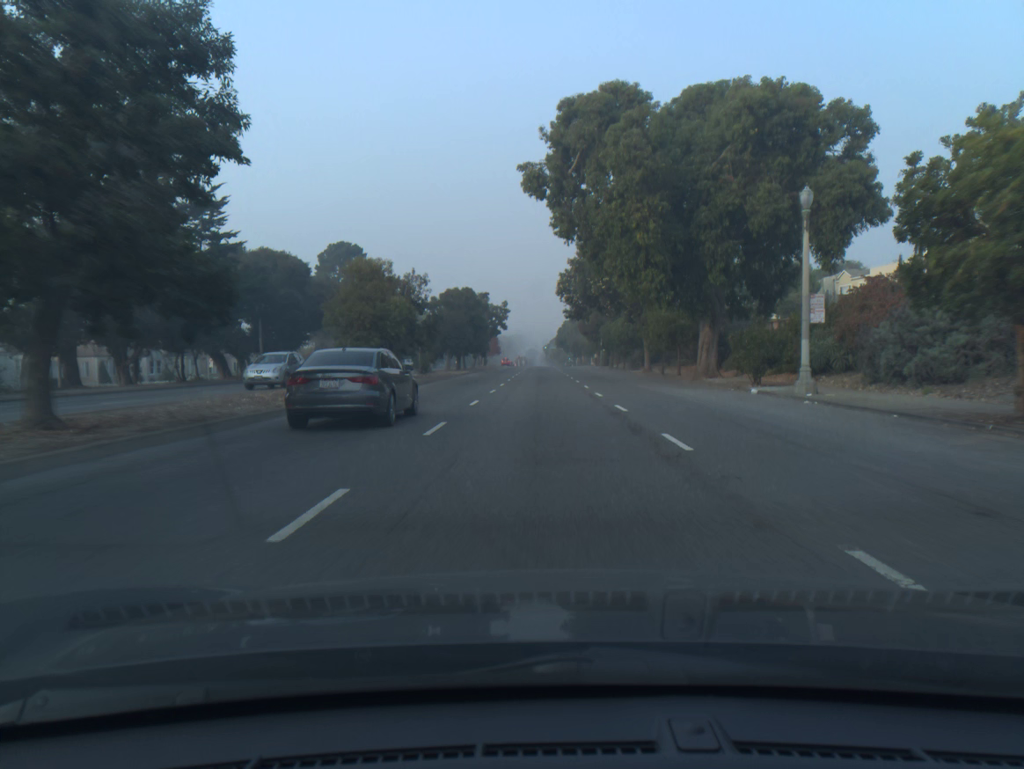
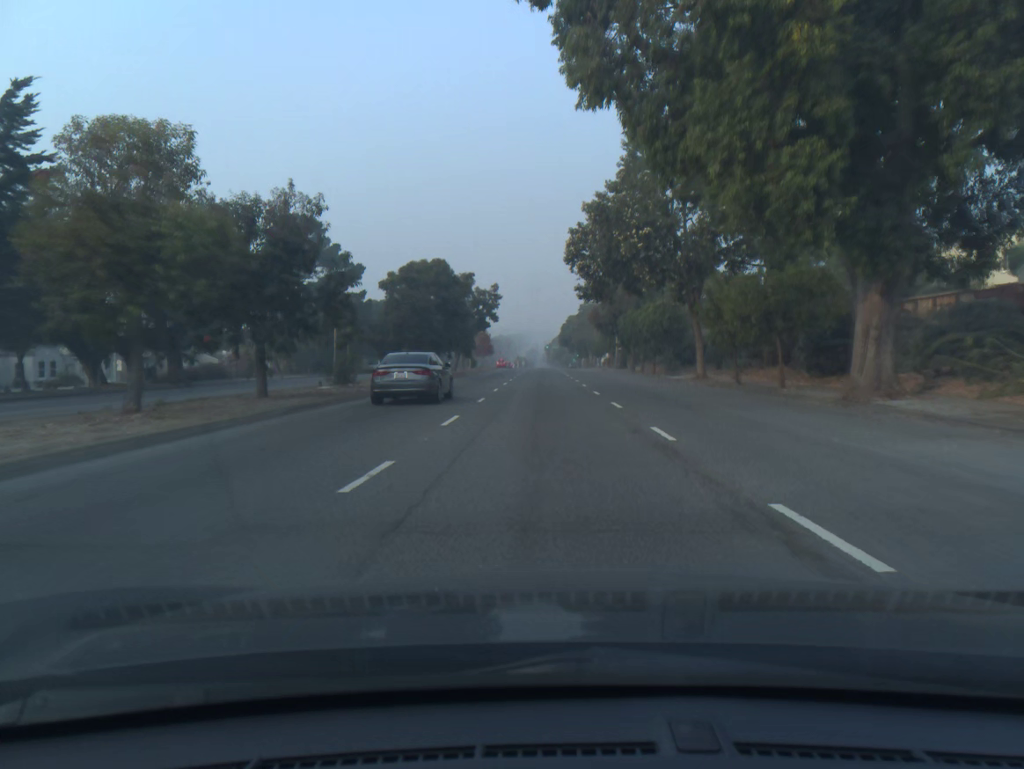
(+0.1, +20.2) m; 0°
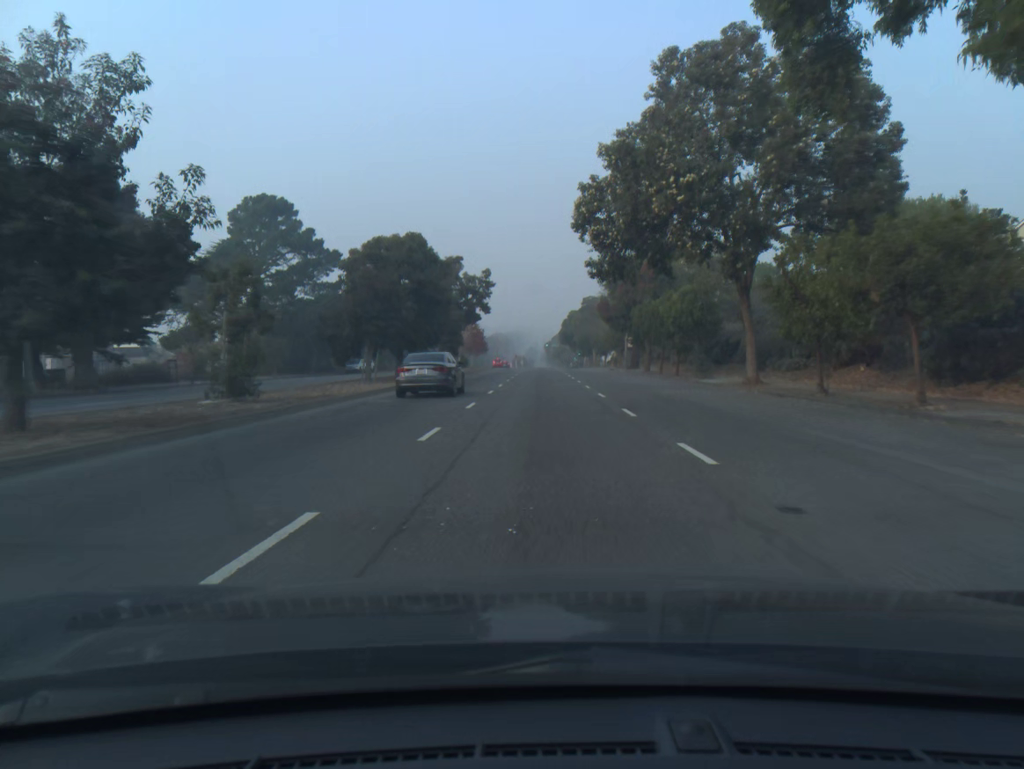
(0.0, +10.1) m; 0°
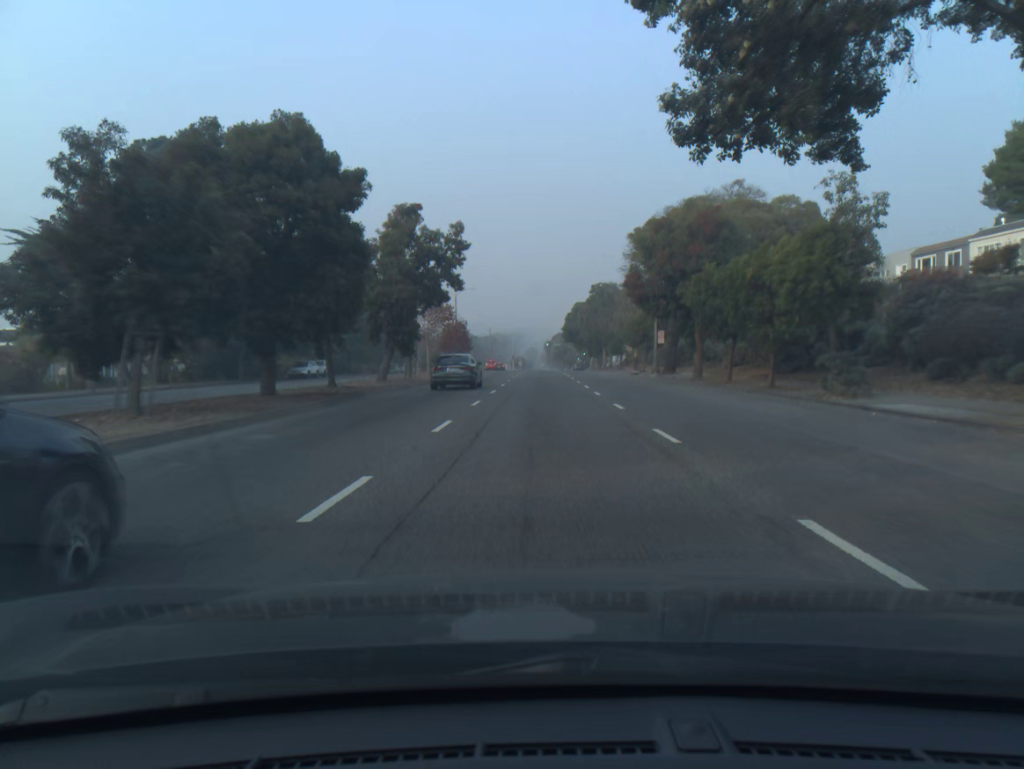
(0.0, +20.2) m; 0°
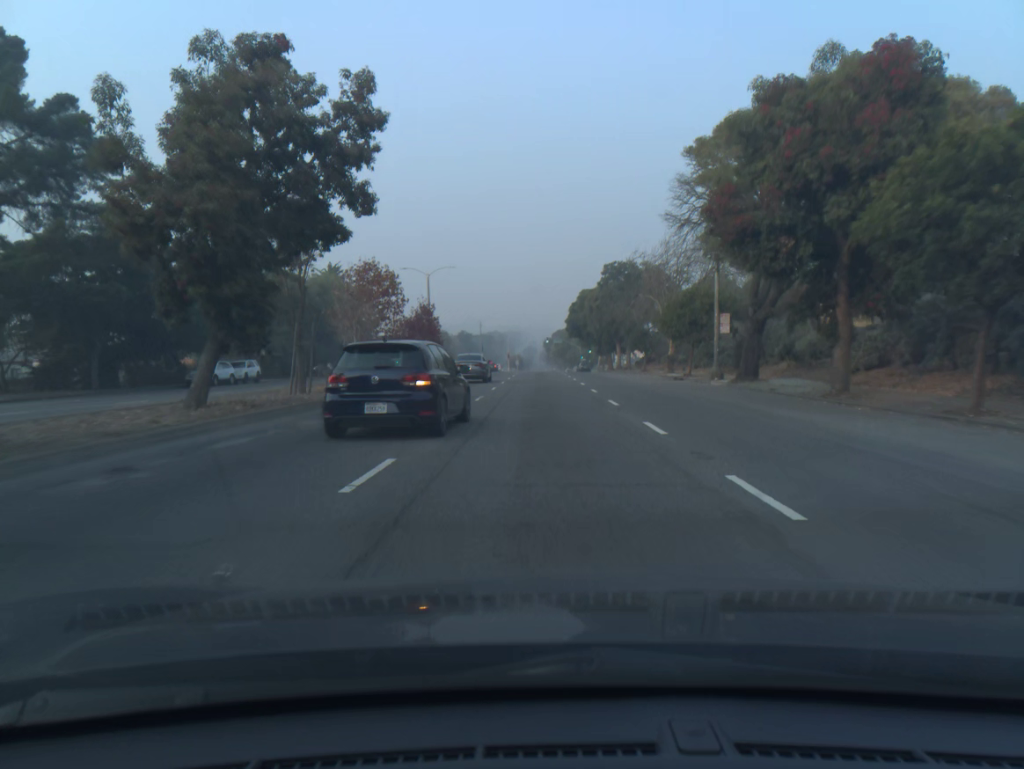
(0.0, +20.1) m; 0°
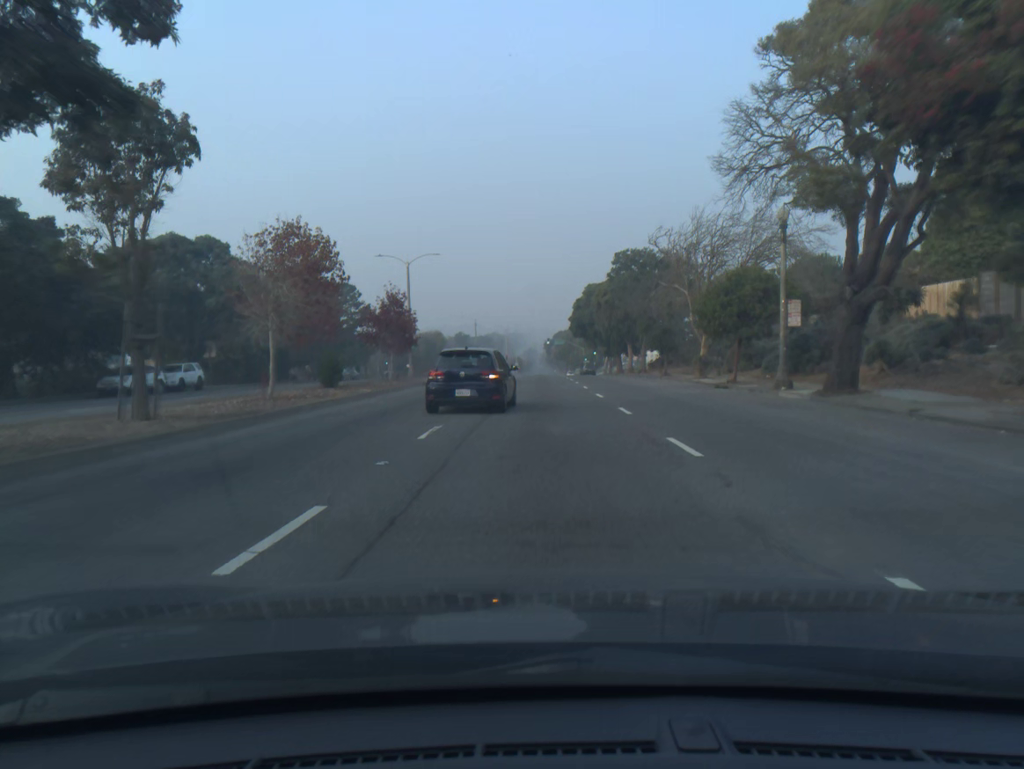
(0.0, +10.1) m; 0°
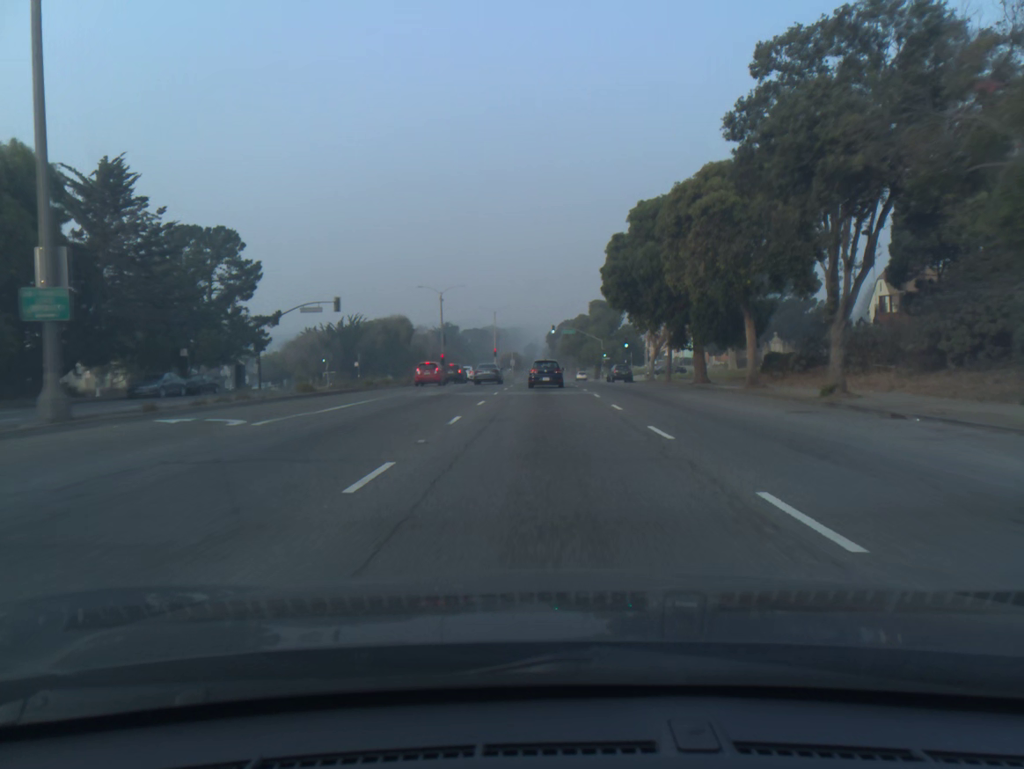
(0.0, +41.5) m; 0°
